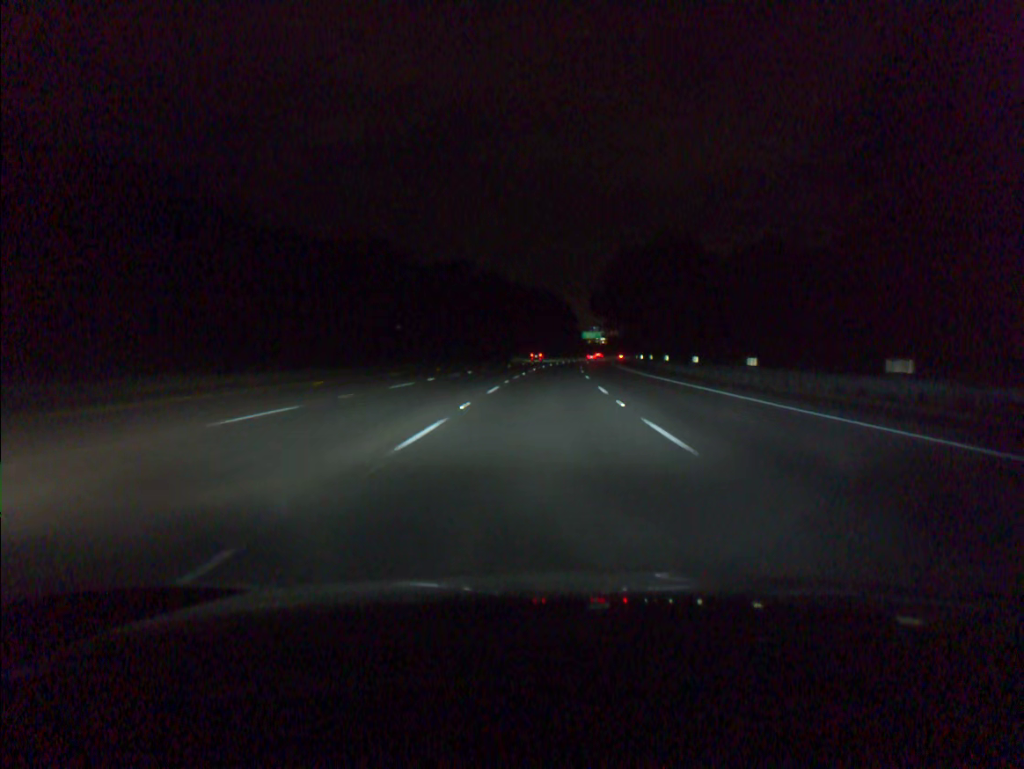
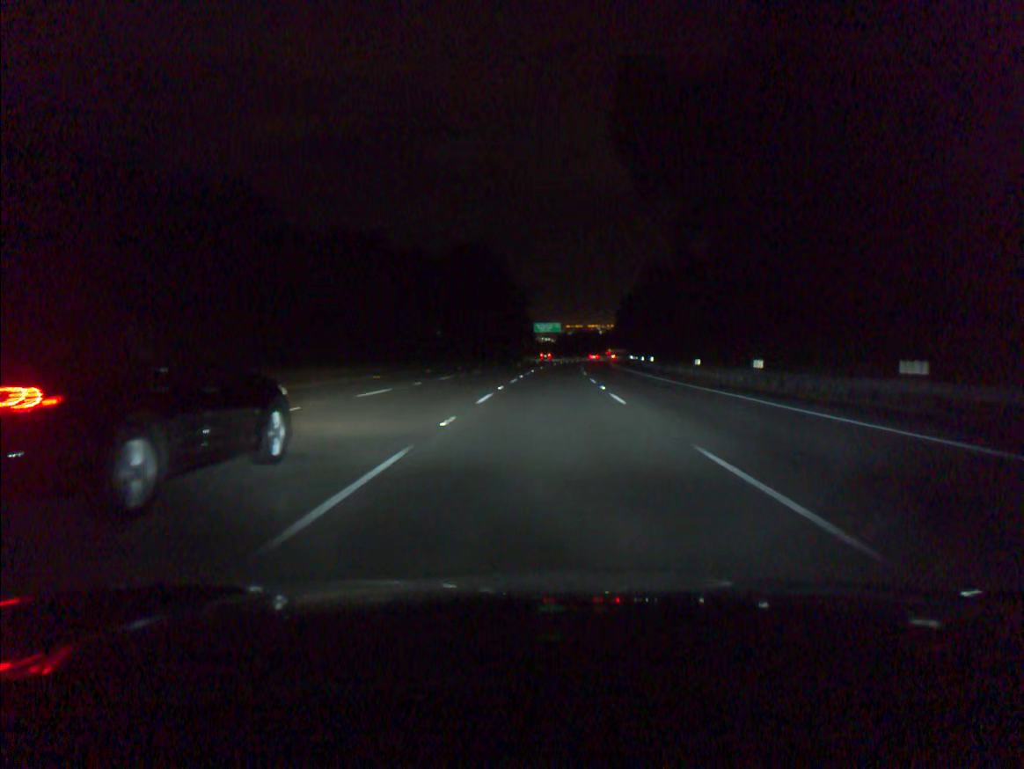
(+2.8, +92.5) m; +4°
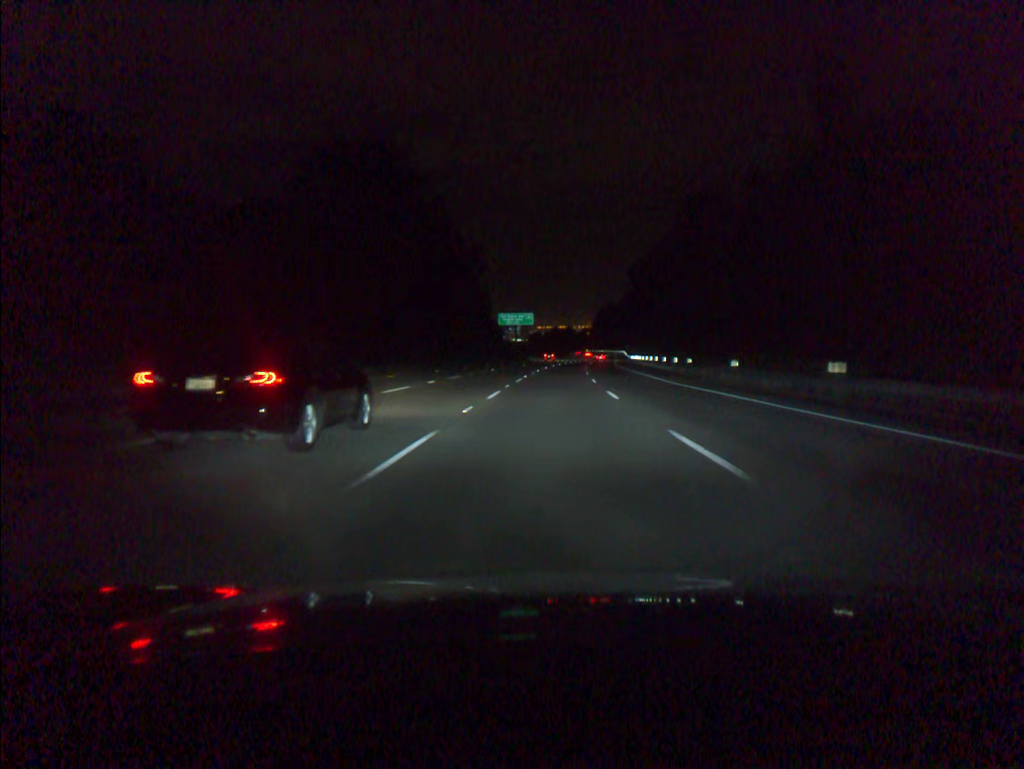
(+1.0, +55.6) m; +2°
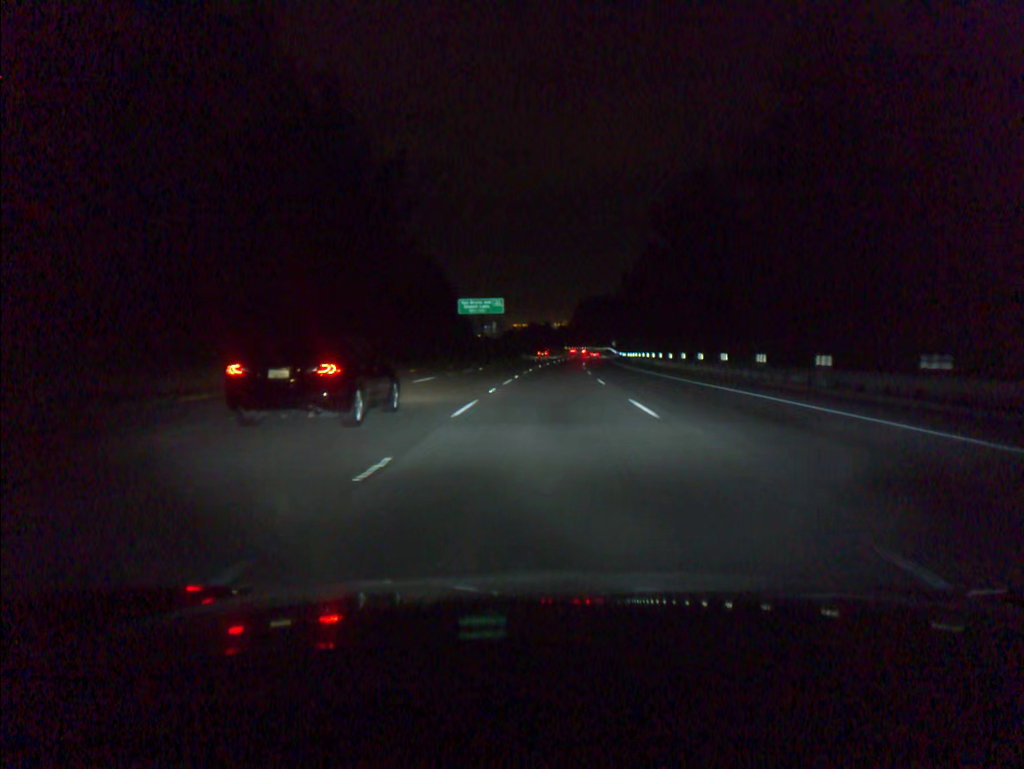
(+0.5, +37.1) m; +2°
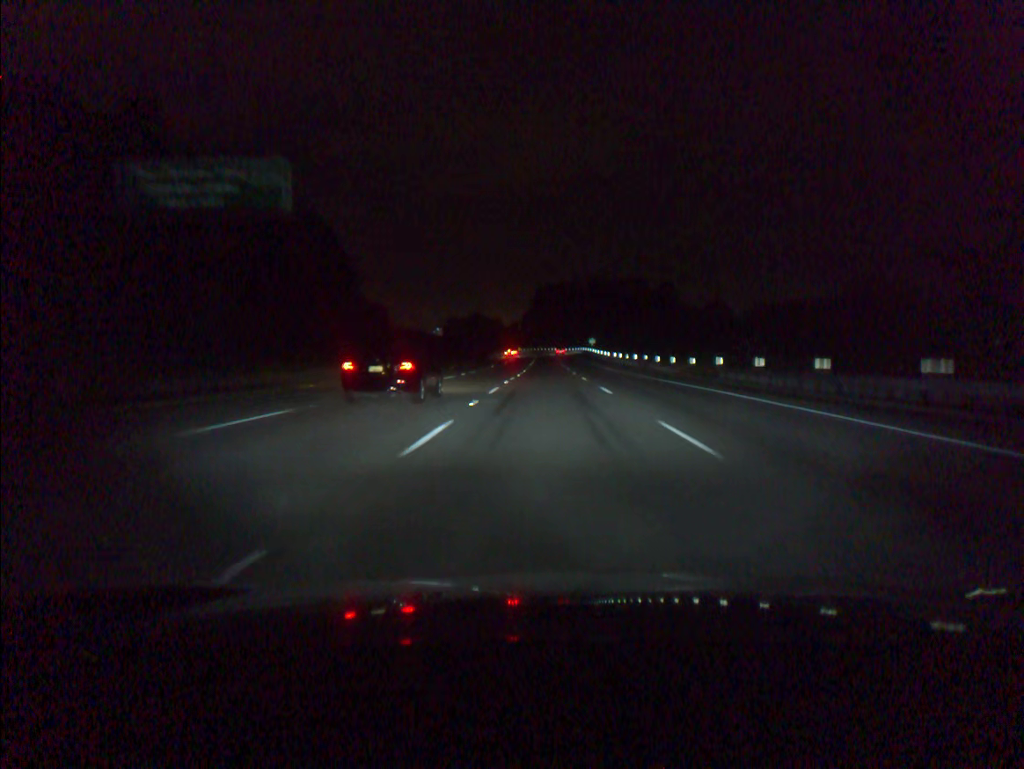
(+3.0, +92.4) m; +3°
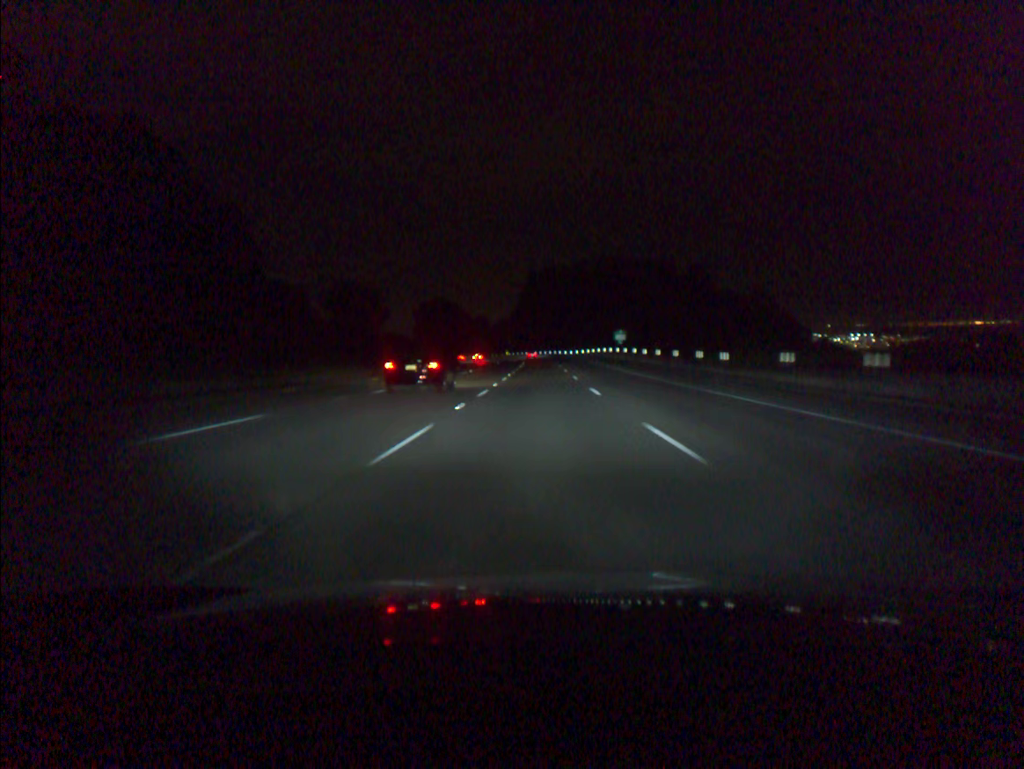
(+0.6, +73.7) m; 0°
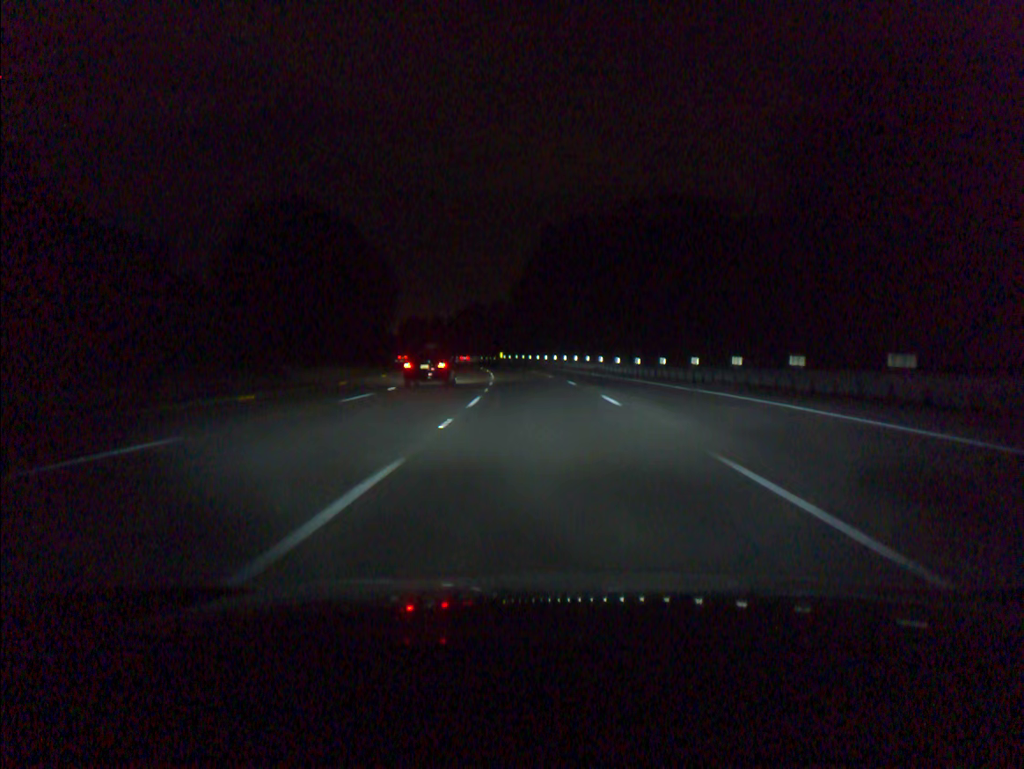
(-0.6, +92.1) m; -1°
